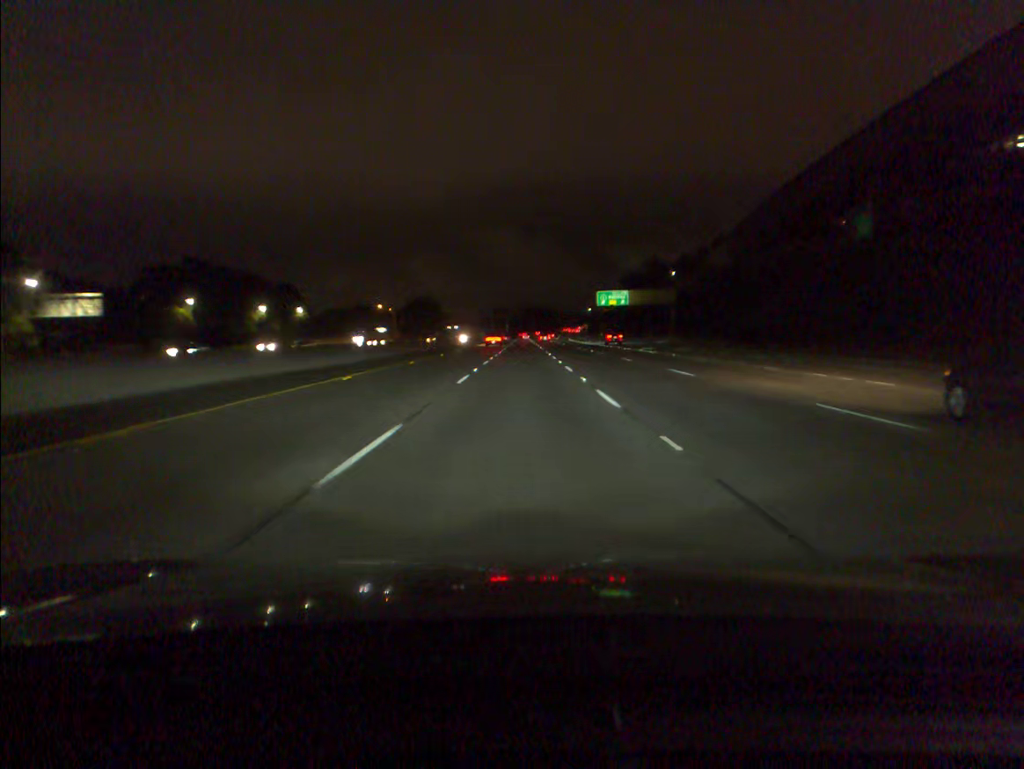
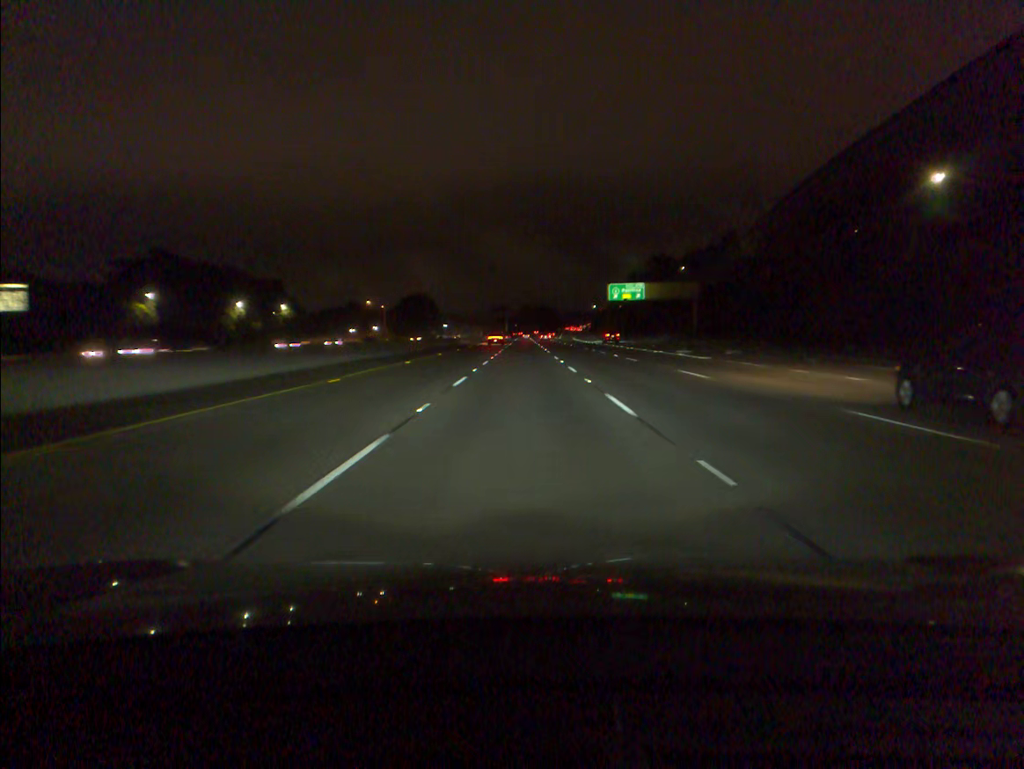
(0.0, +16.1) m; 0°
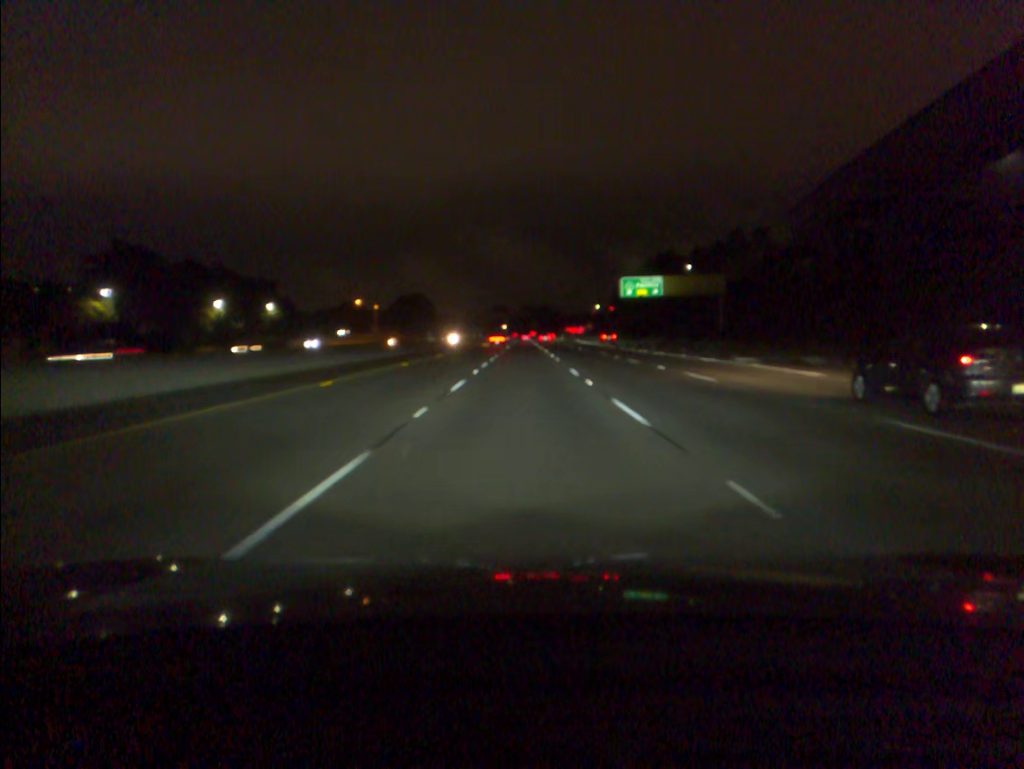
(0.0, +16.1) m; 0°
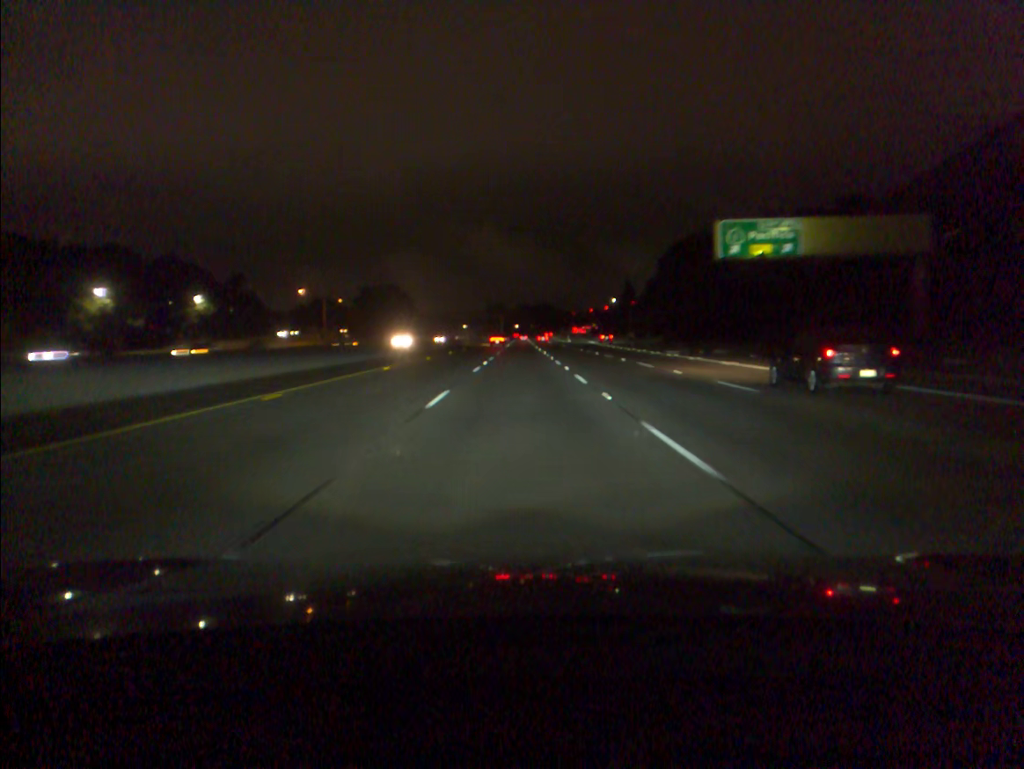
(+0.1, +48.1) m; 0°
